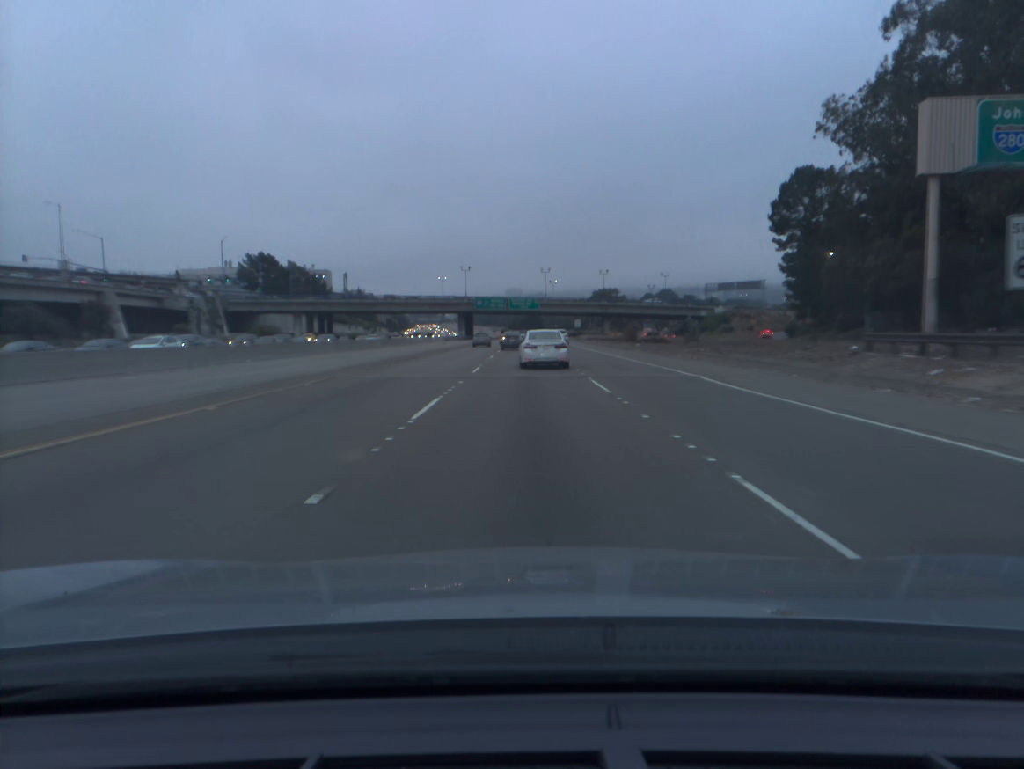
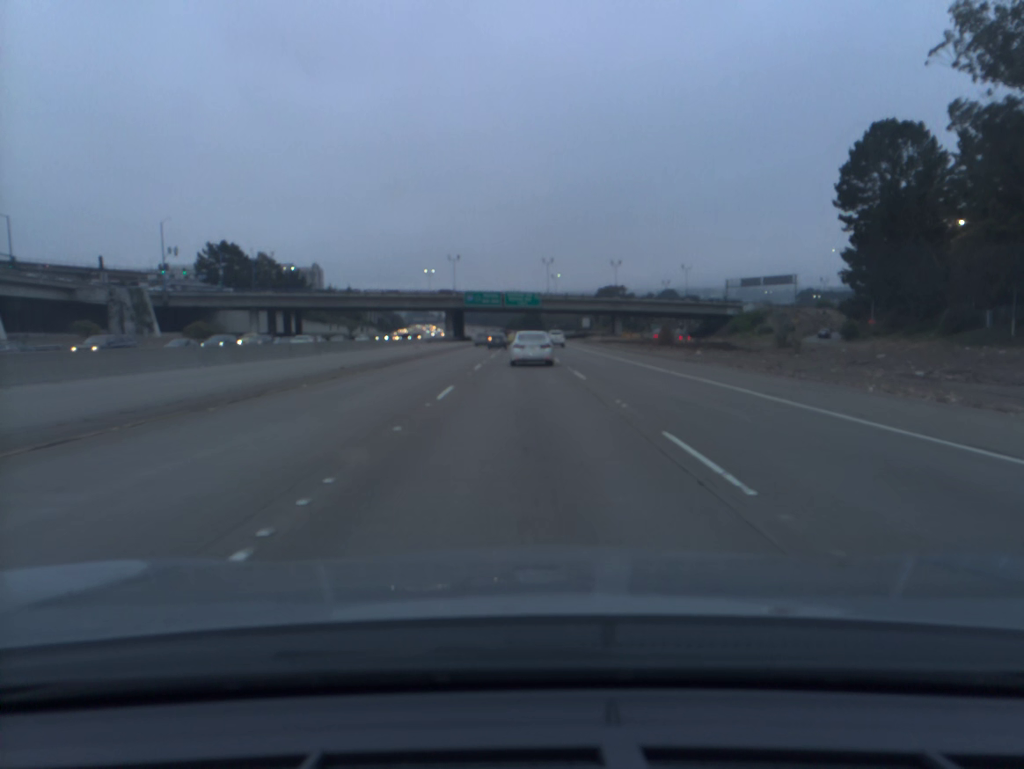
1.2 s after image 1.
(0.0, +25.9) m; 0°
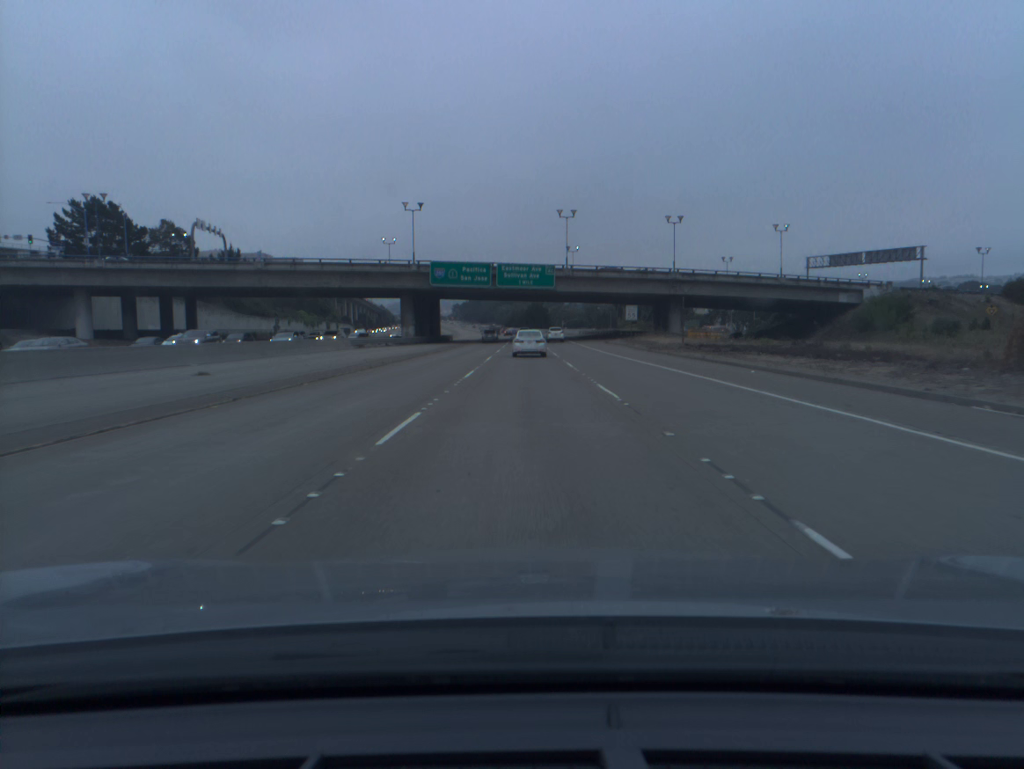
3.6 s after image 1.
(0.0, +52.9) m; 0°
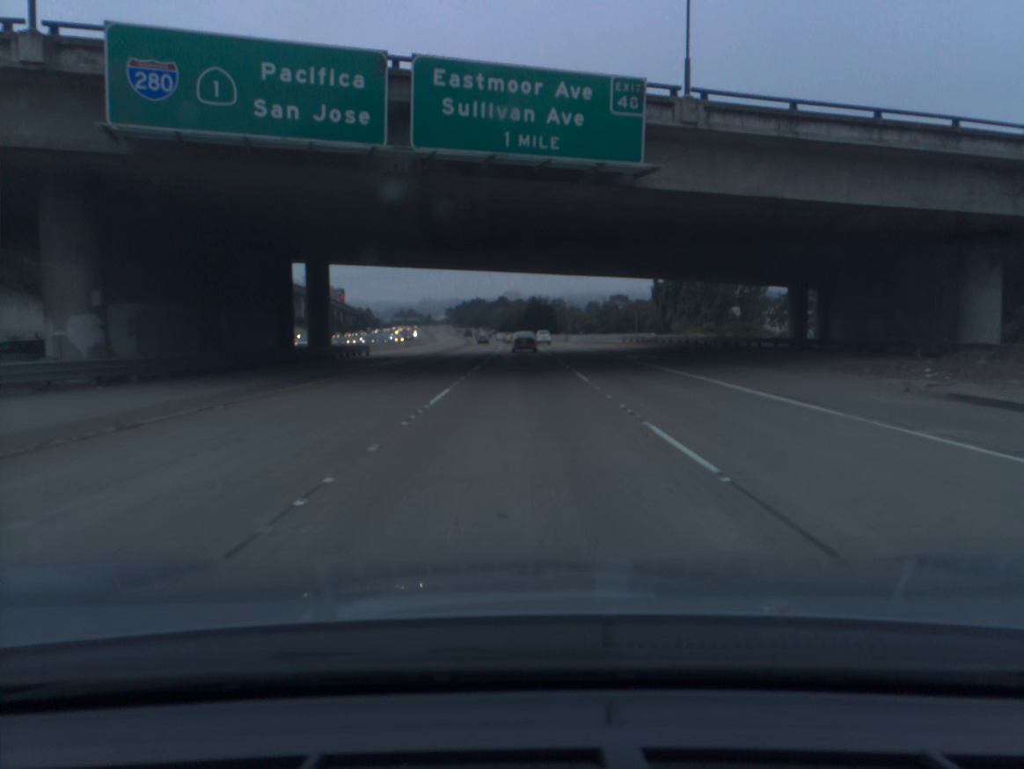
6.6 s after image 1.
(+0.1, +66.4) m; 0°
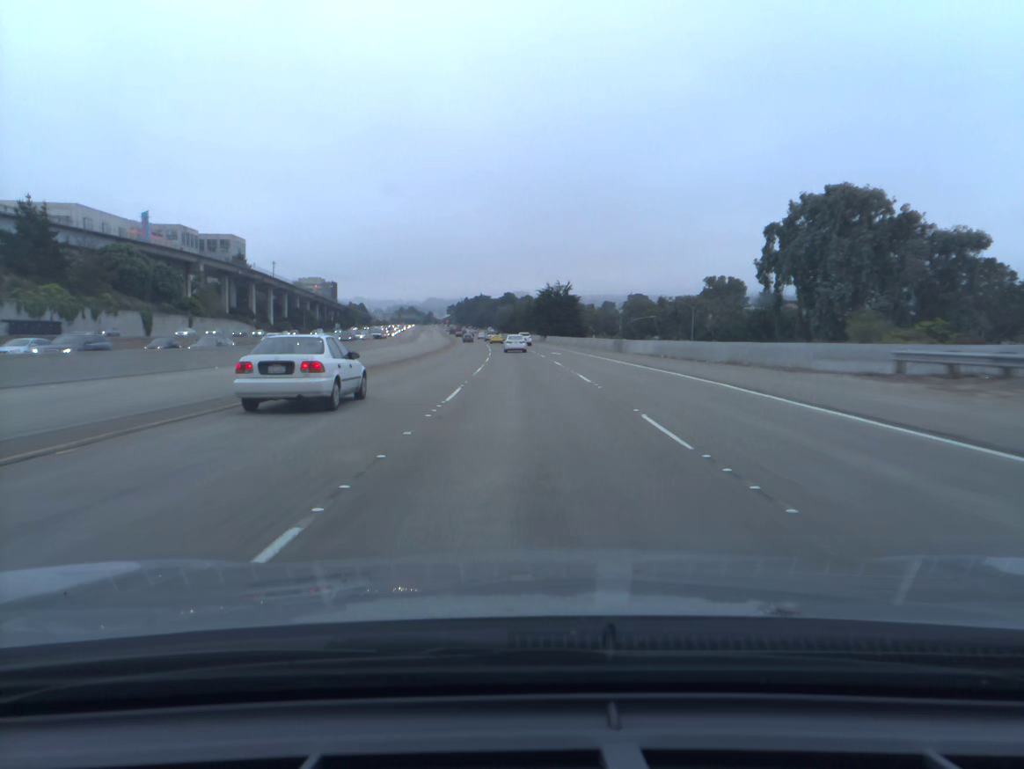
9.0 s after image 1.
(-0.3, +56.2) m; -1°
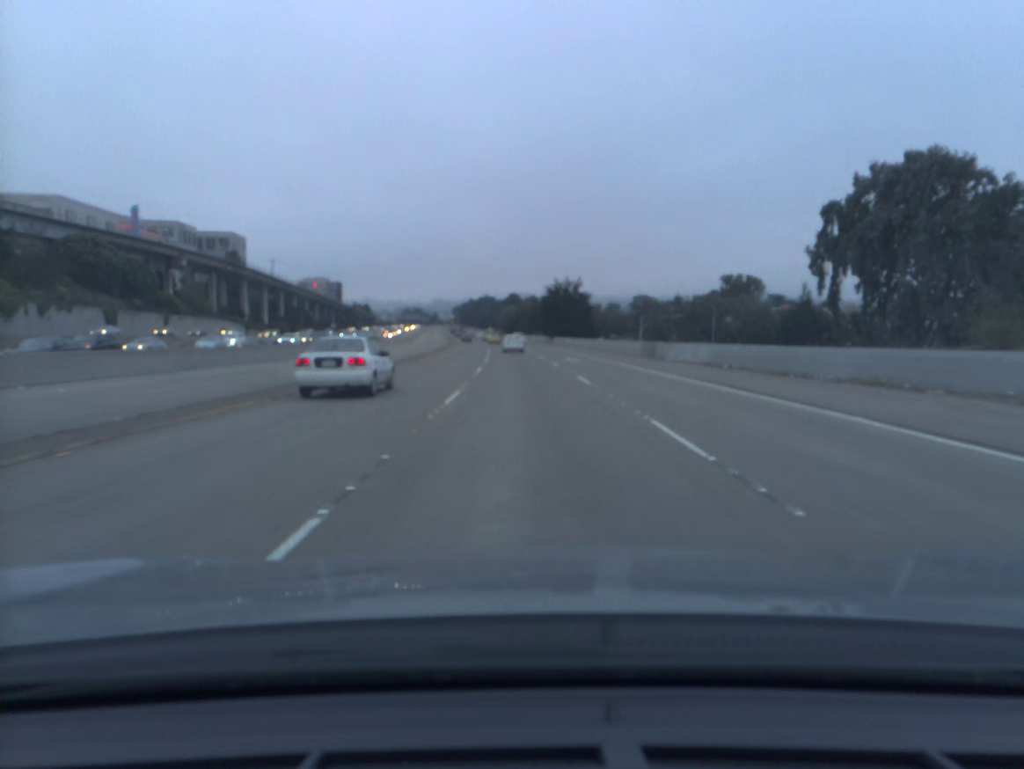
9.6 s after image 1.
(0.0, +14.6) m; 0°
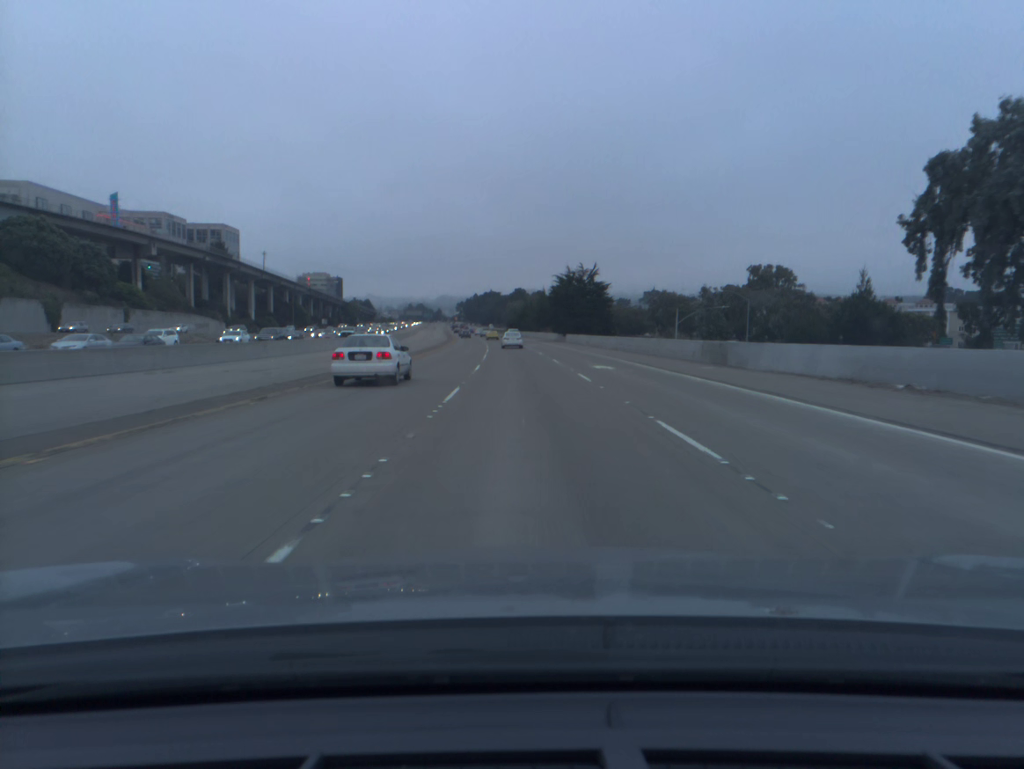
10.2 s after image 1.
(-0.1, +14.8) m; 0°
